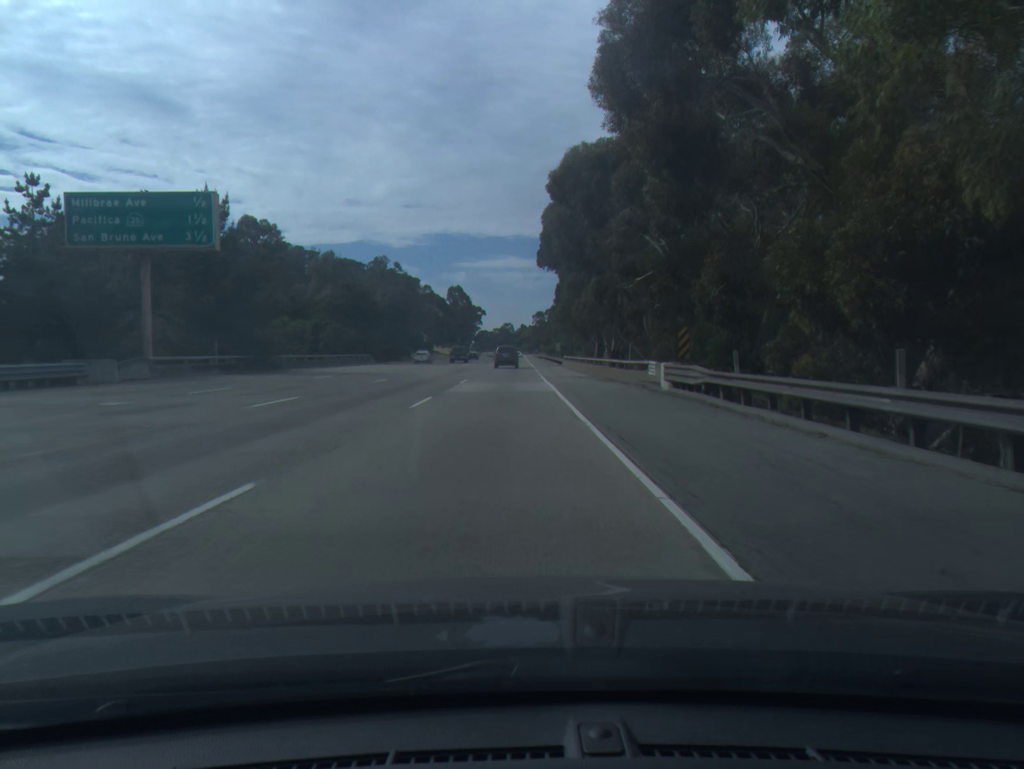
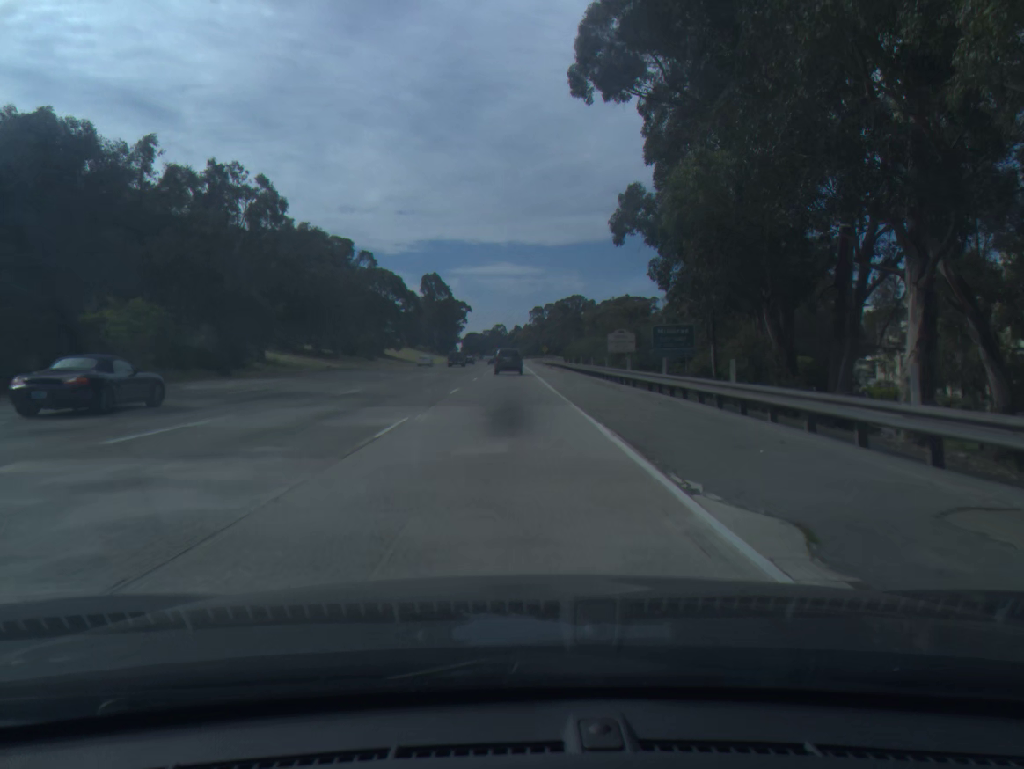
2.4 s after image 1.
(-0.2, +78.3) m; 0°
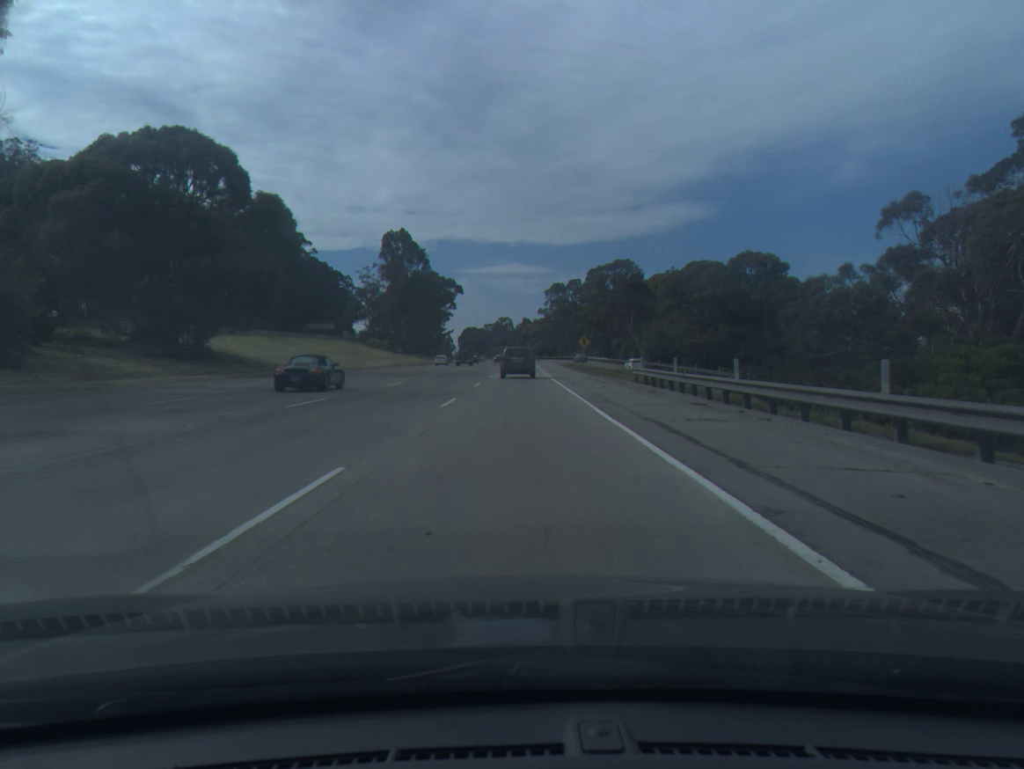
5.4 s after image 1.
(-0.6, +95.4) m; 0°
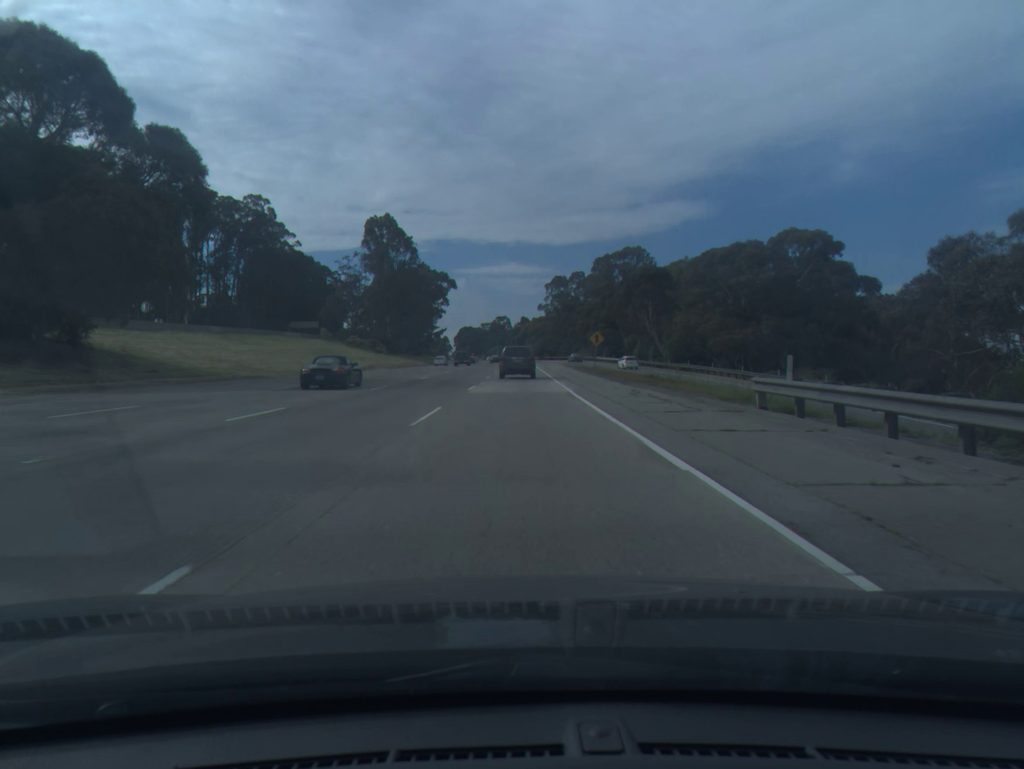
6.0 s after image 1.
(0.0, +18.7) m; 0°
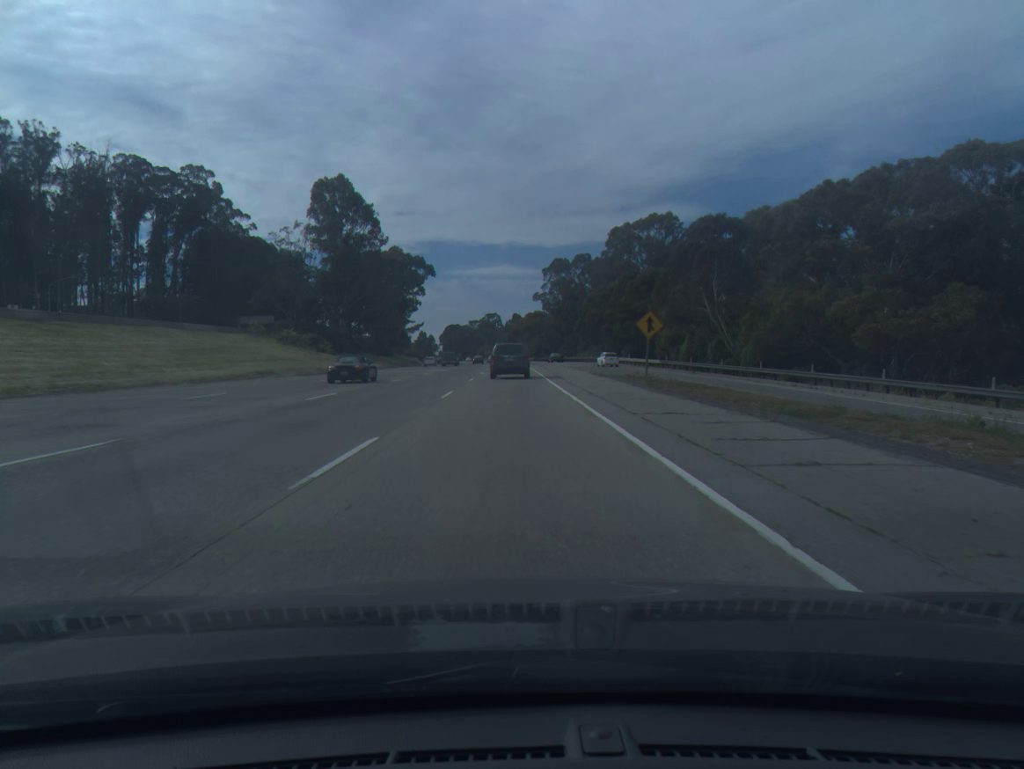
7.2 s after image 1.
(+0.1, +36.9) m; +1°
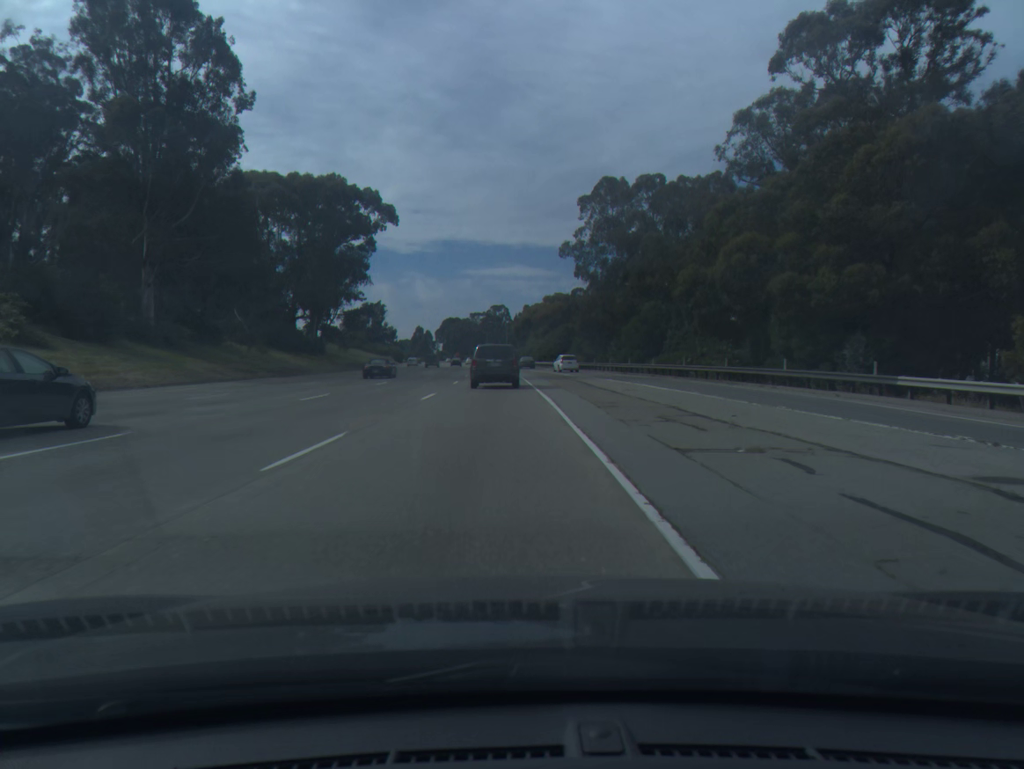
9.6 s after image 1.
(-0.1, +71.4) m; -1°
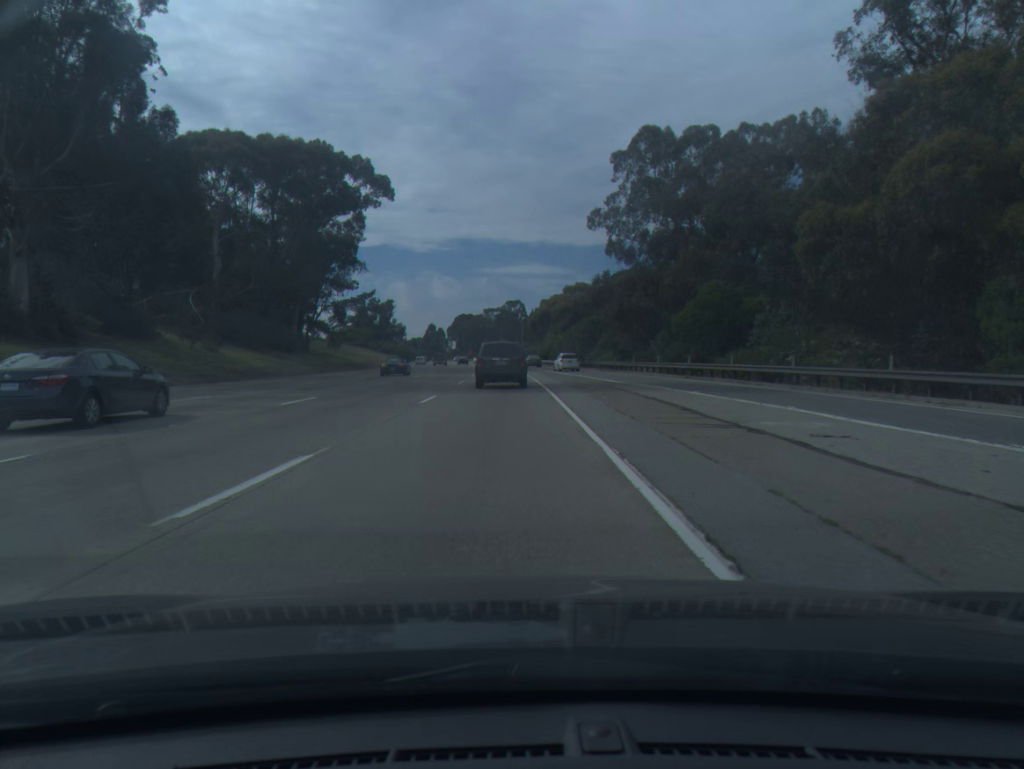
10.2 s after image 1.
(-0.1, +17.4) m; -1°
